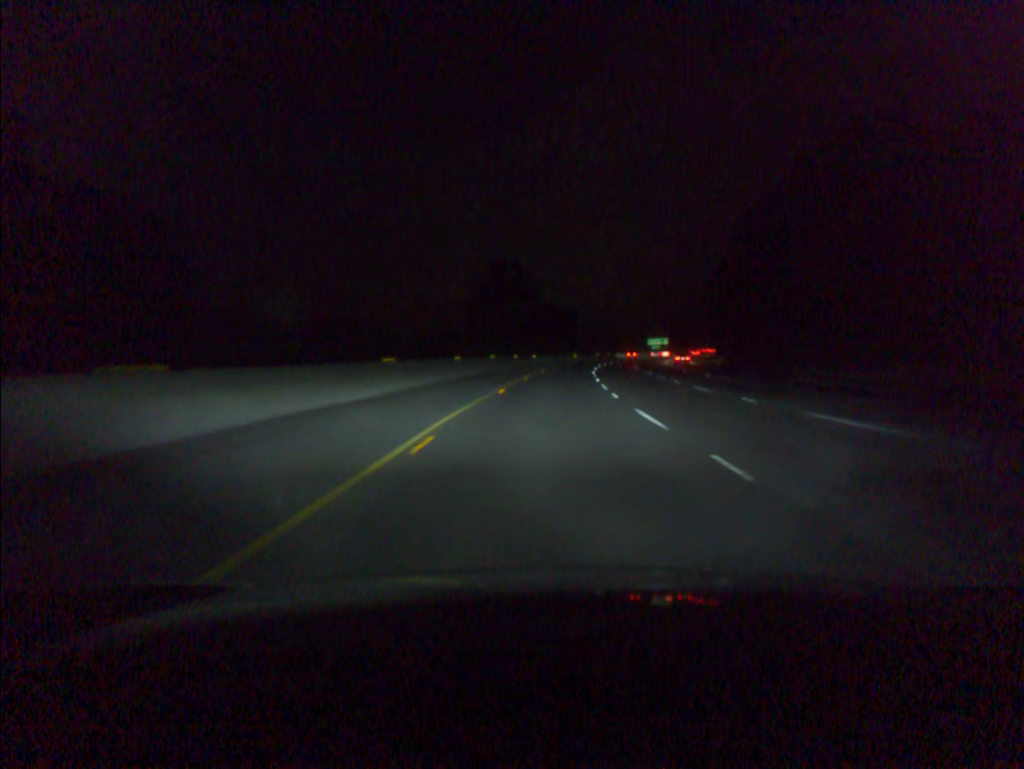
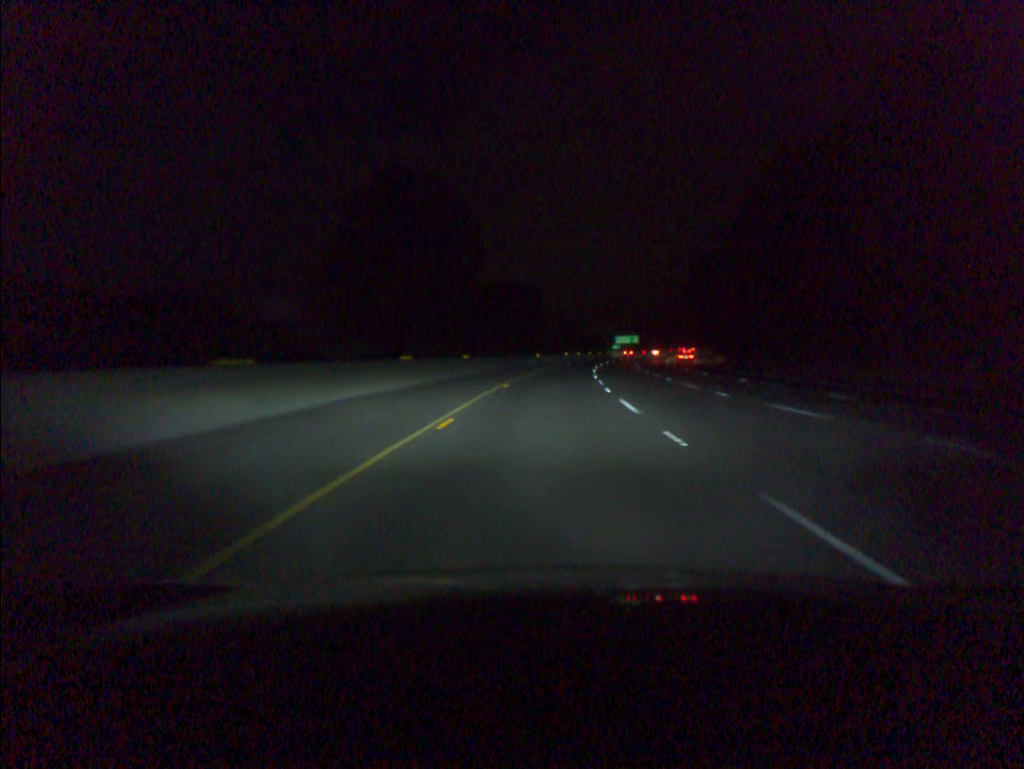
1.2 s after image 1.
(+1.2, +40.8) m; +3°
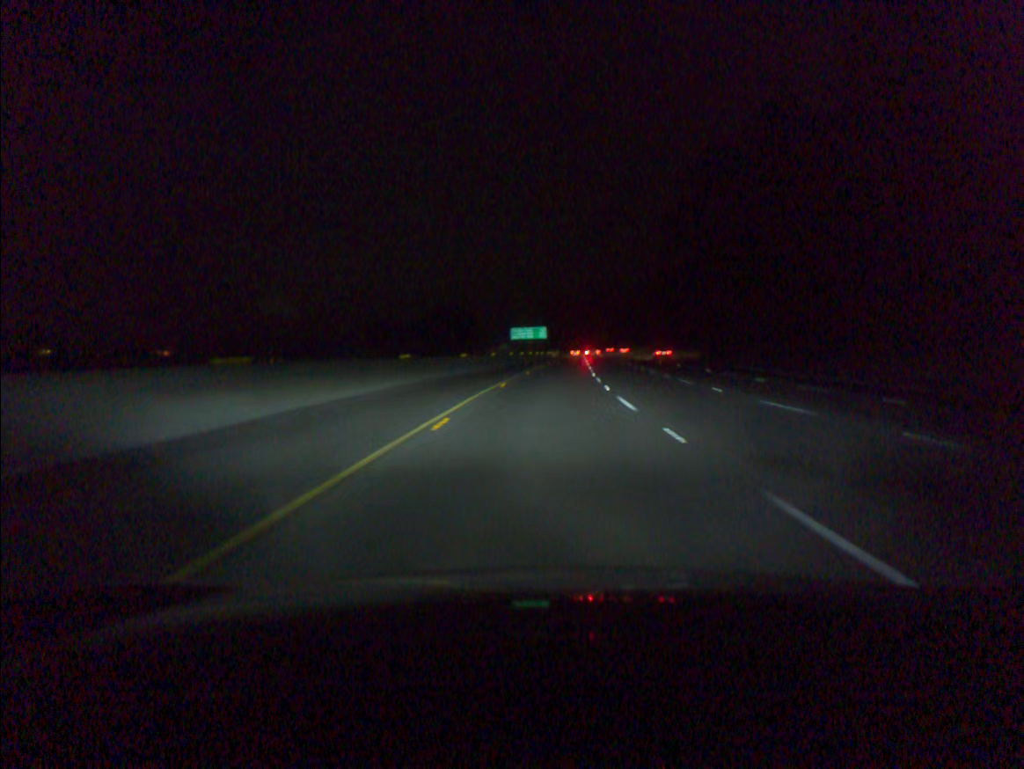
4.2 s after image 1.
(+7.4, +101.8) m; +9°
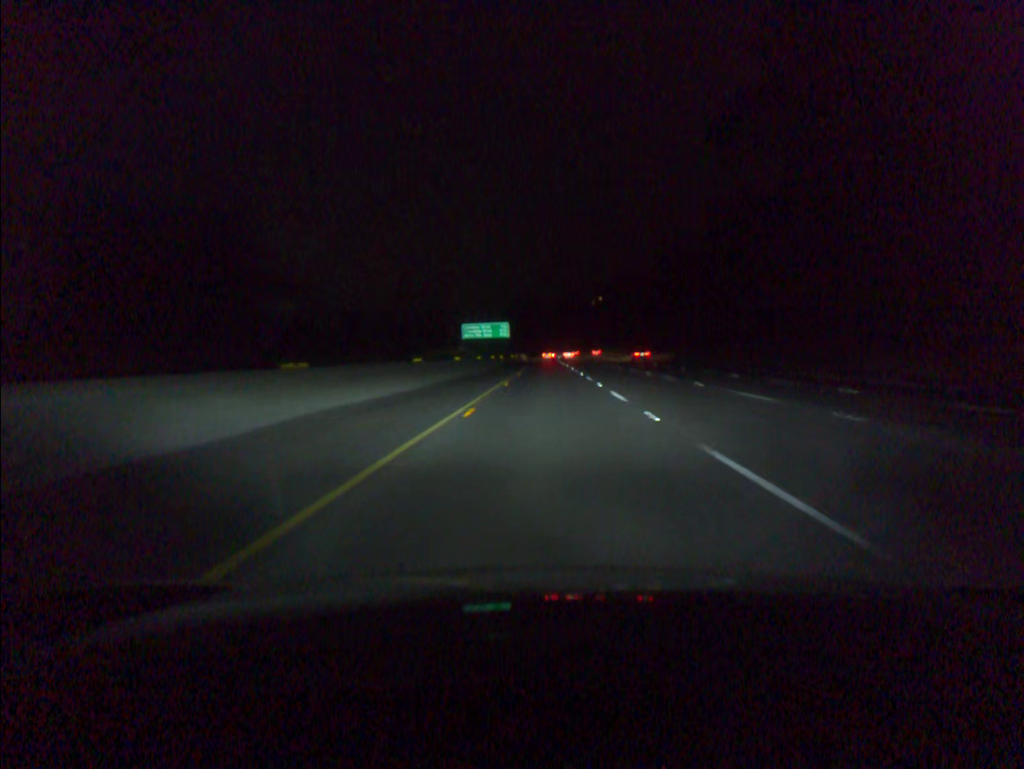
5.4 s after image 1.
(+1.0, +40.8) m; +3°
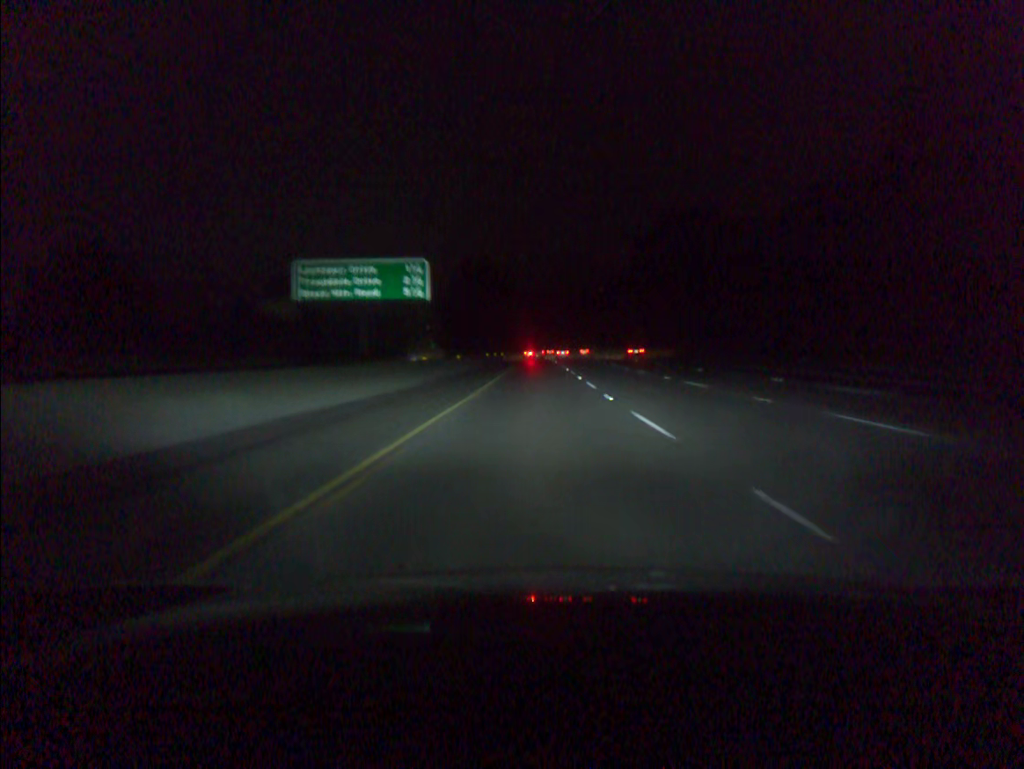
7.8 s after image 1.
(+1.0, +81.6) m; +1°
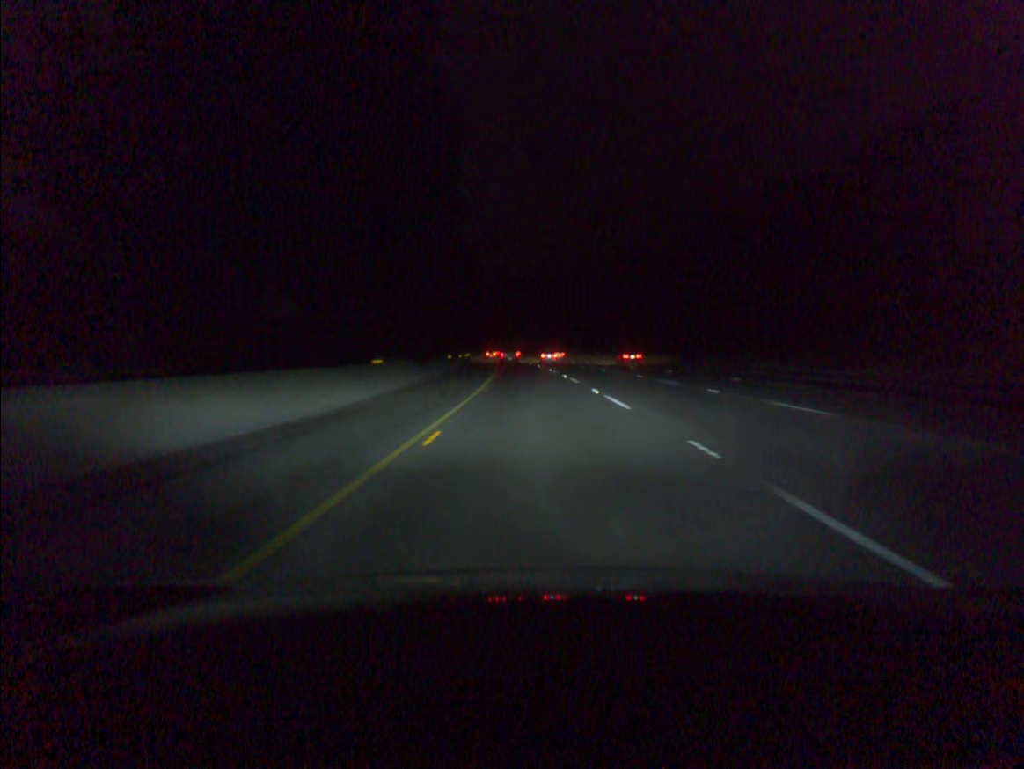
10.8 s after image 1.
(-0.2, +98.0) m; 0°
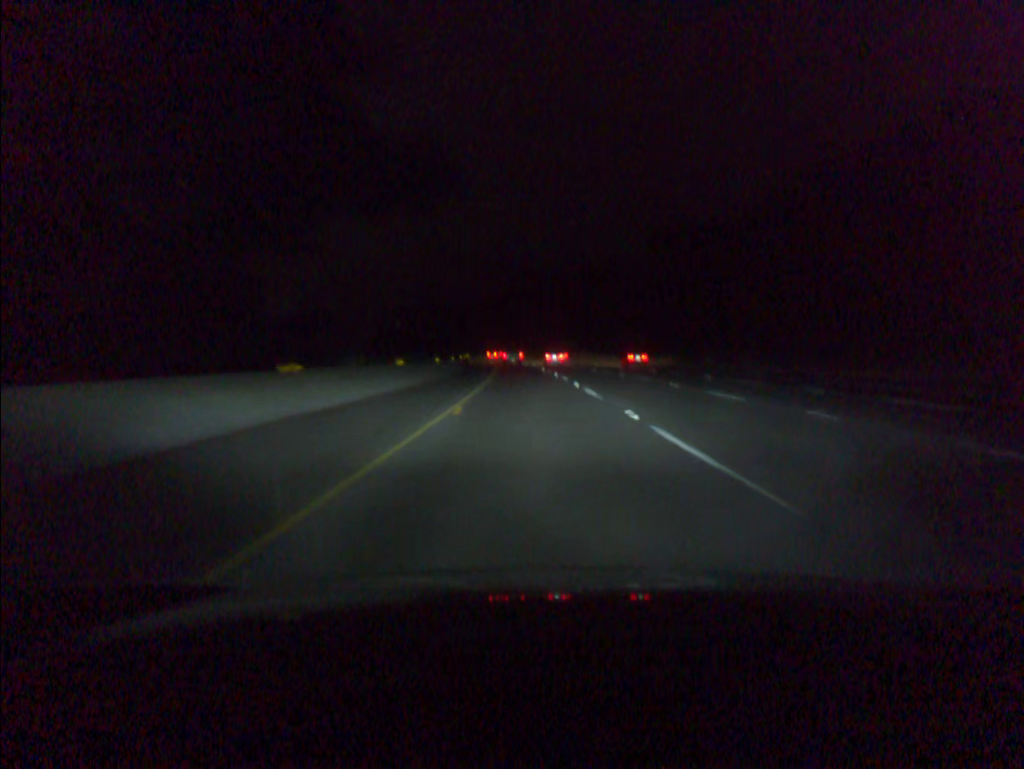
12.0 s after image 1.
(-0.5, +38.2) m; -2°
